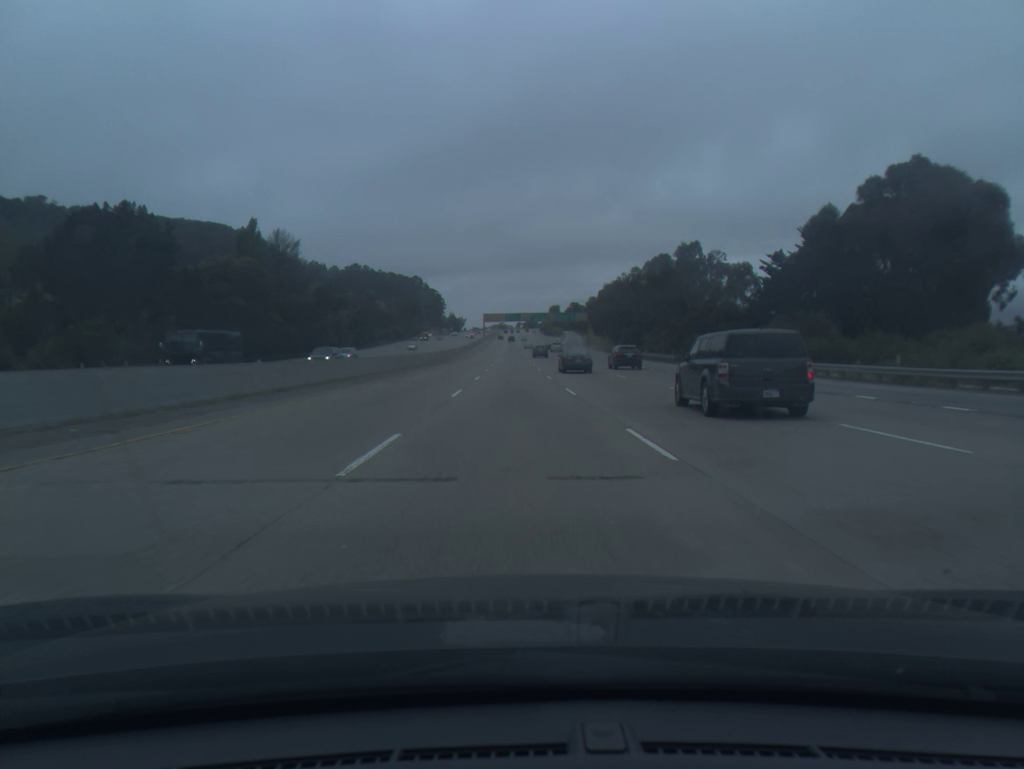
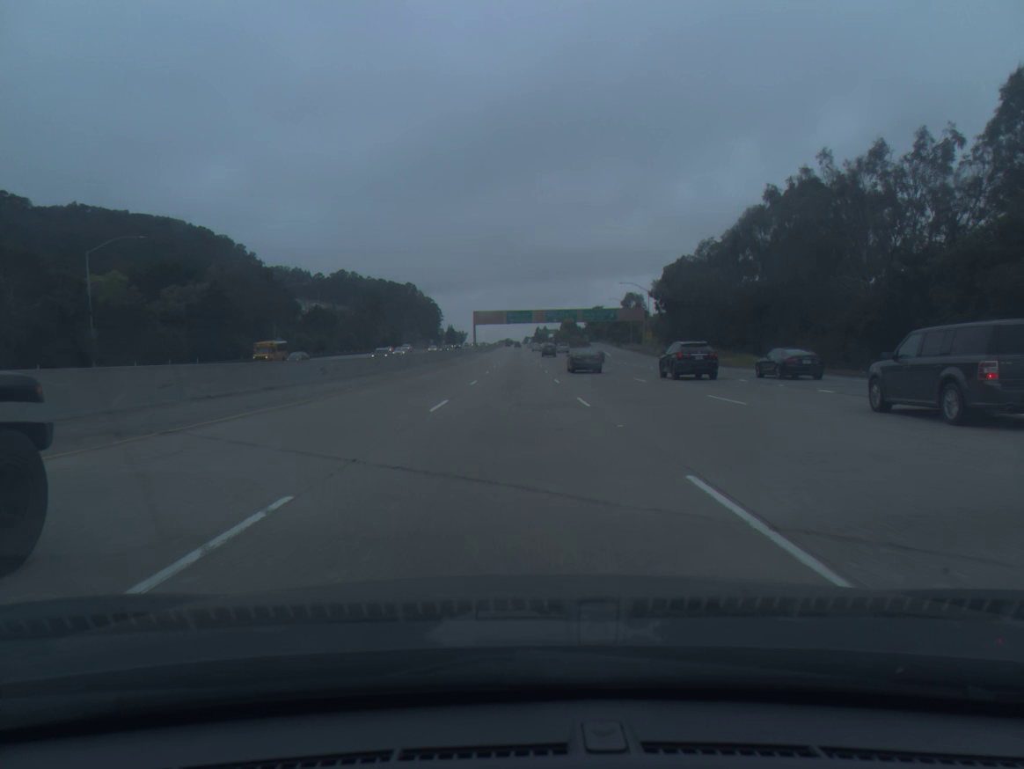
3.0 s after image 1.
(-0.8, +92.9) m; -1°
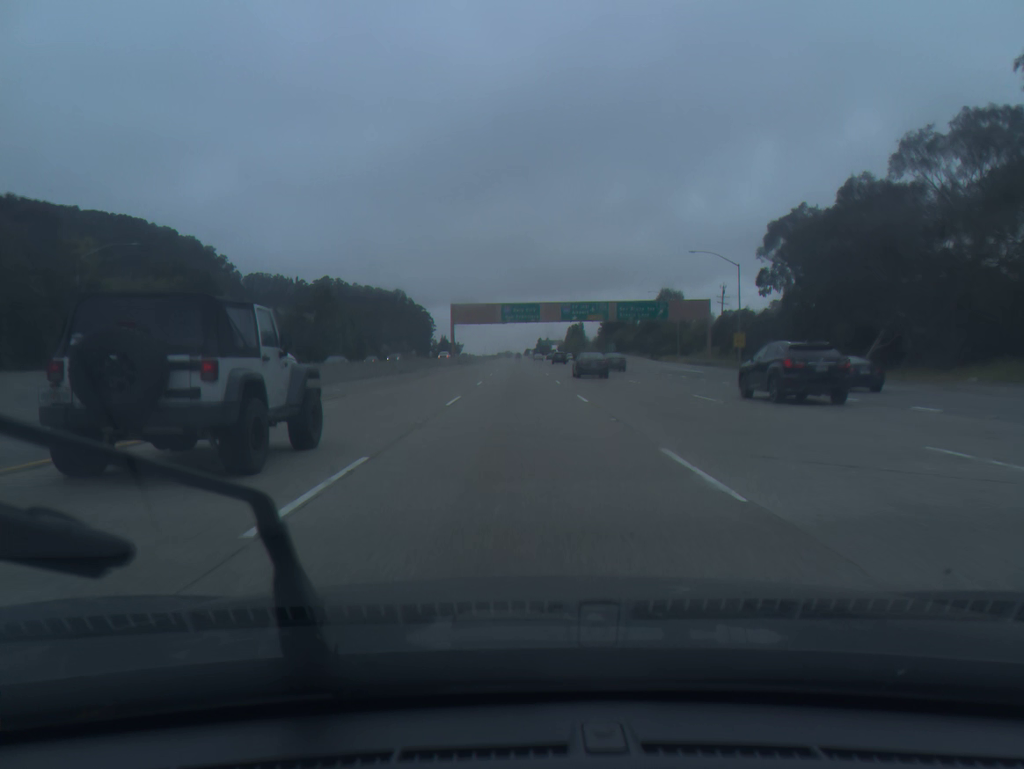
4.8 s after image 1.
(-0.2, +55.6) m; 0°
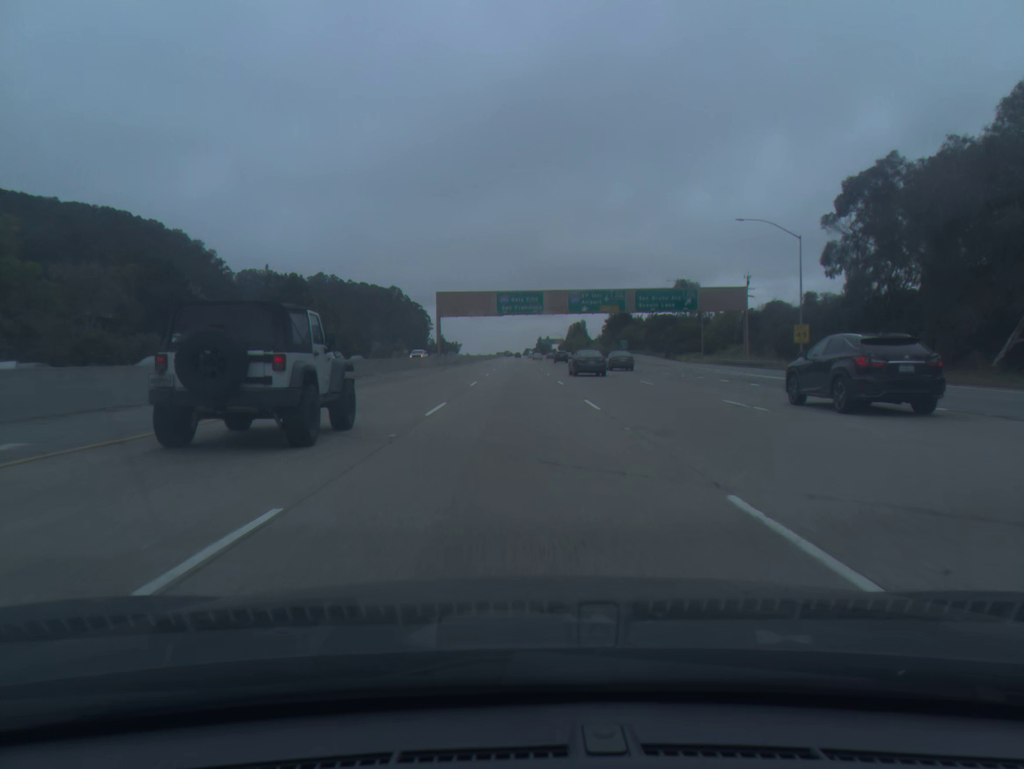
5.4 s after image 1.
(0.0, +18.5) m; 0°
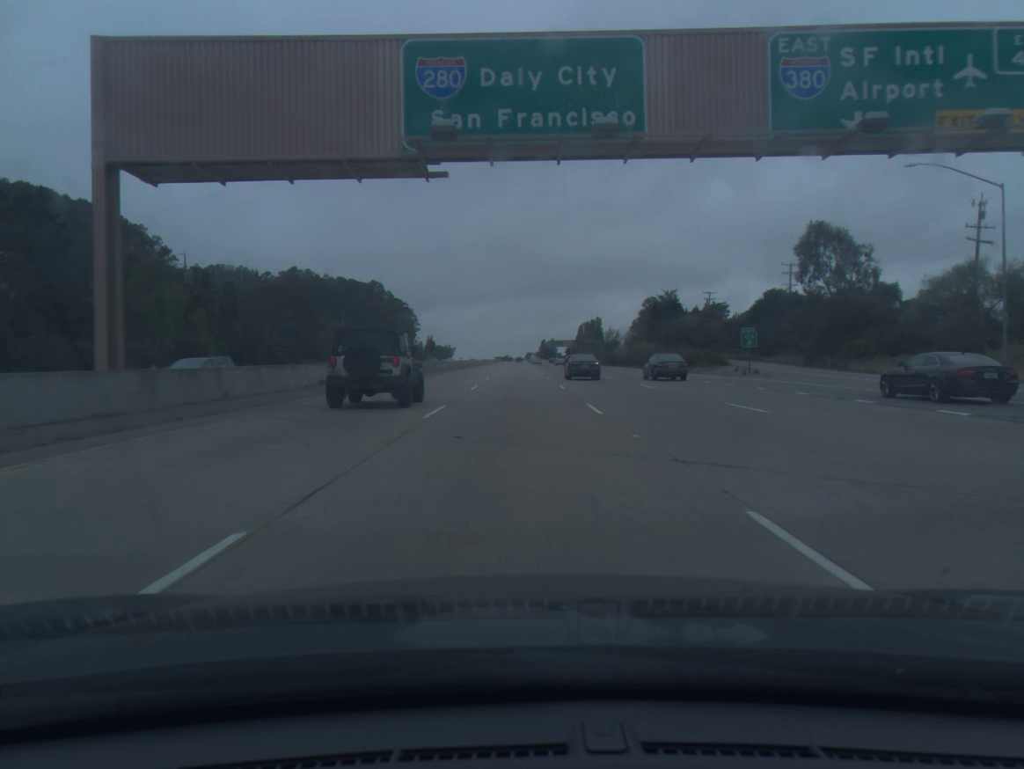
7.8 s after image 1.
(-0.2, +73.6) m; 0°
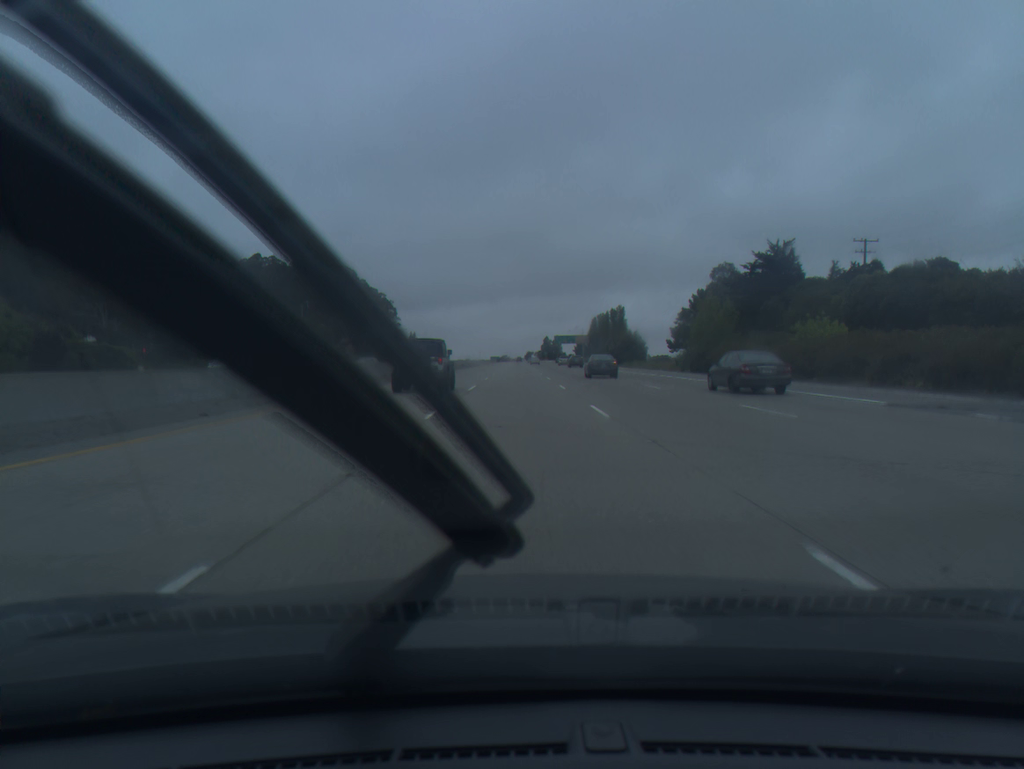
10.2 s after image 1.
(-0.2, +74.0) m; 0°
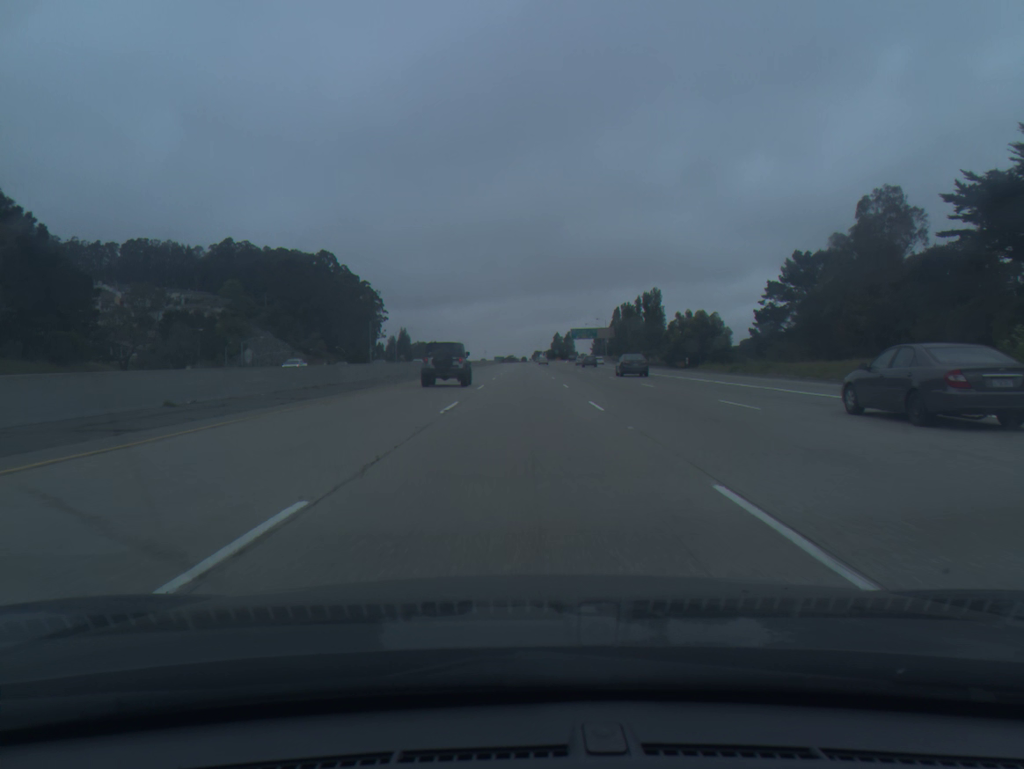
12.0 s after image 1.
(-0.1, +55.8) m; 0°
